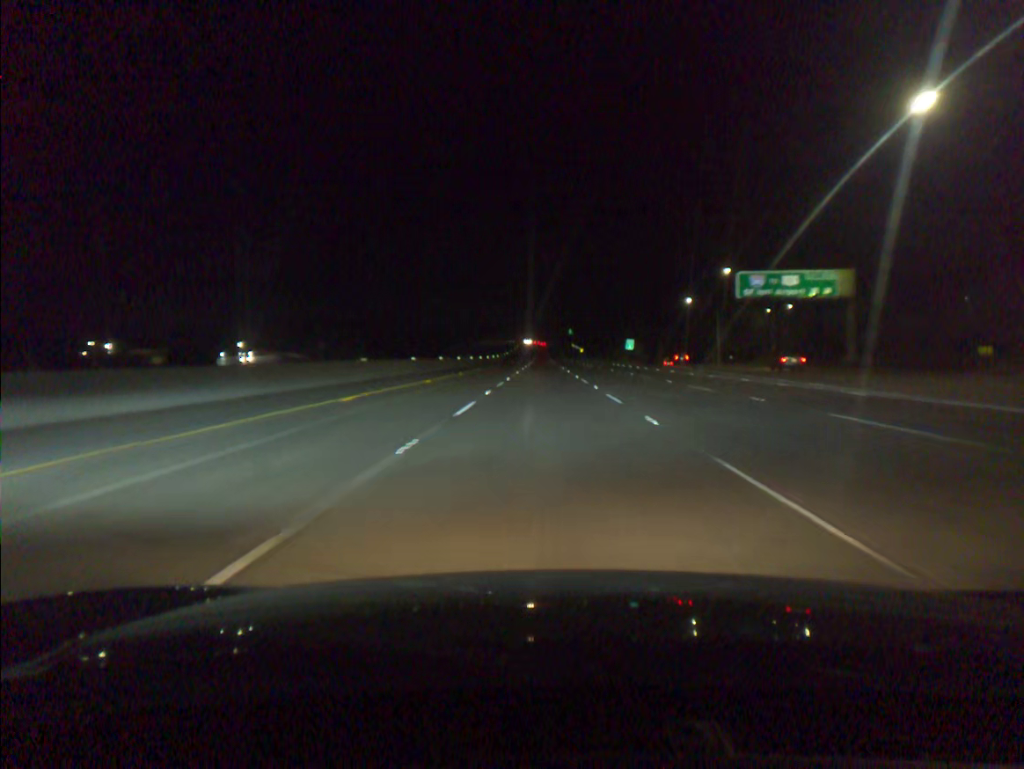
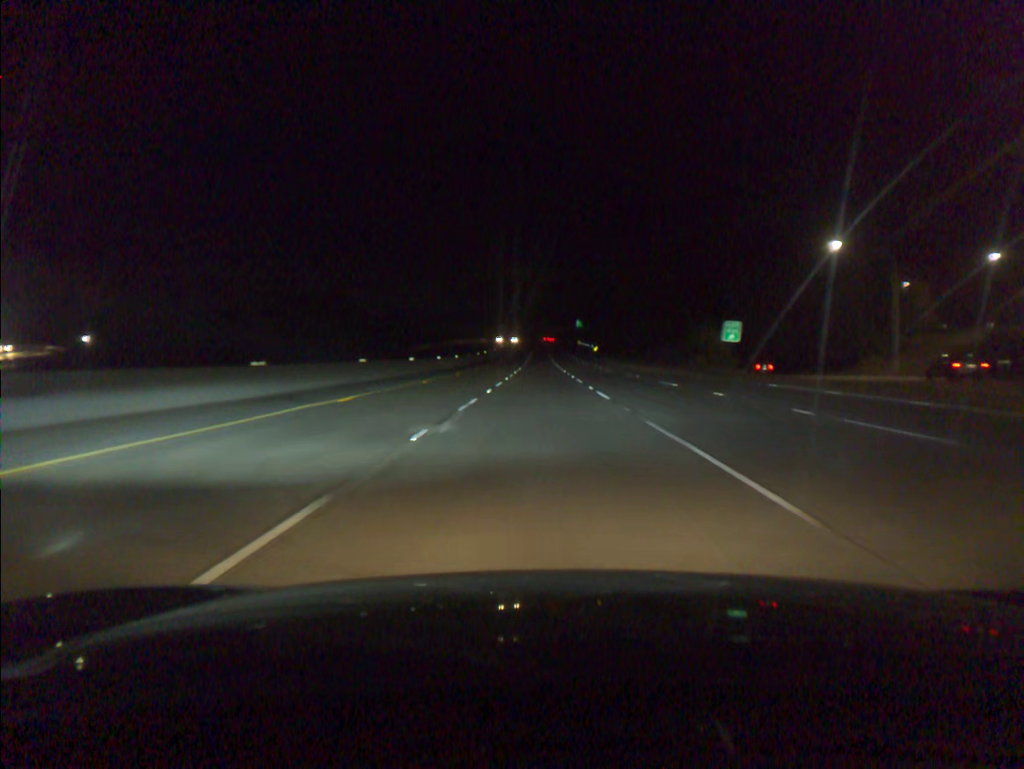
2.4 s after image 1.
(+0.2, +72.9) m; 0°
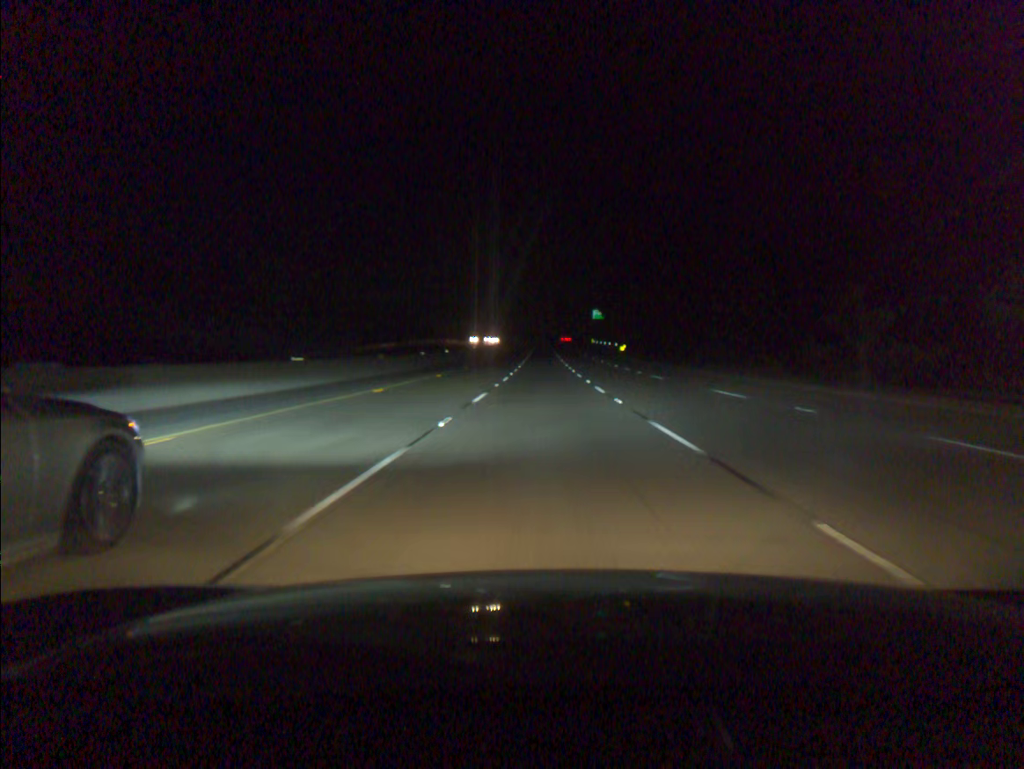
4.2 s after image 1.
(-0.1, +54.7) m; 0°
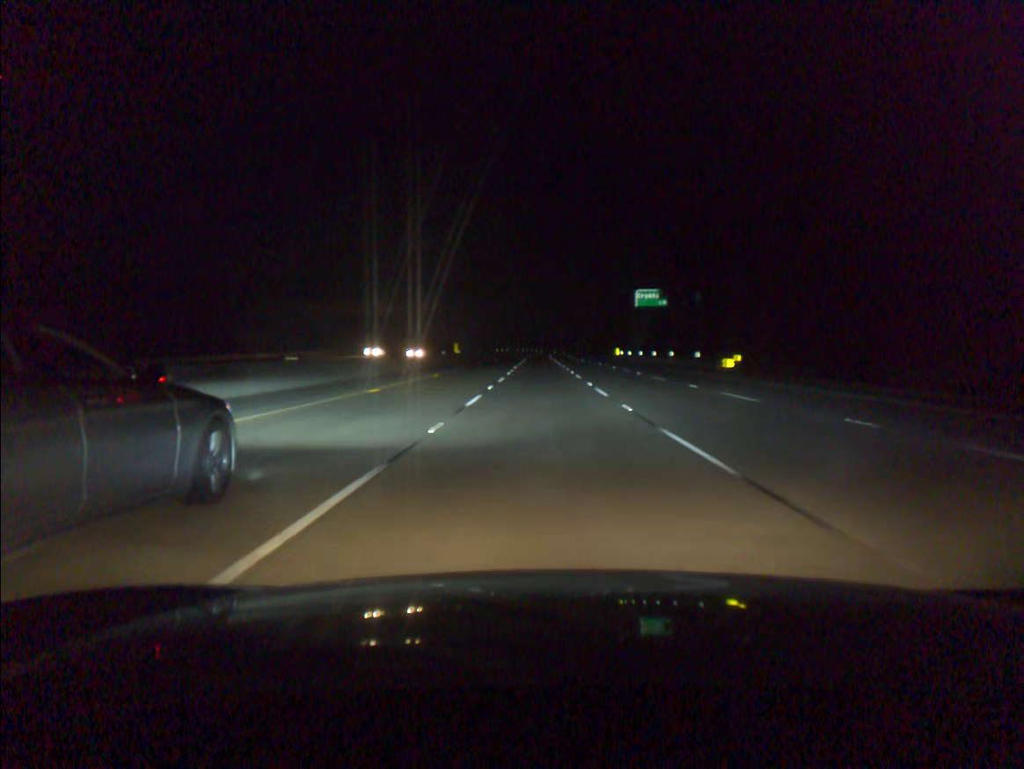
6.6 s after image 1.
(+0.2, +72.9) m; 0°
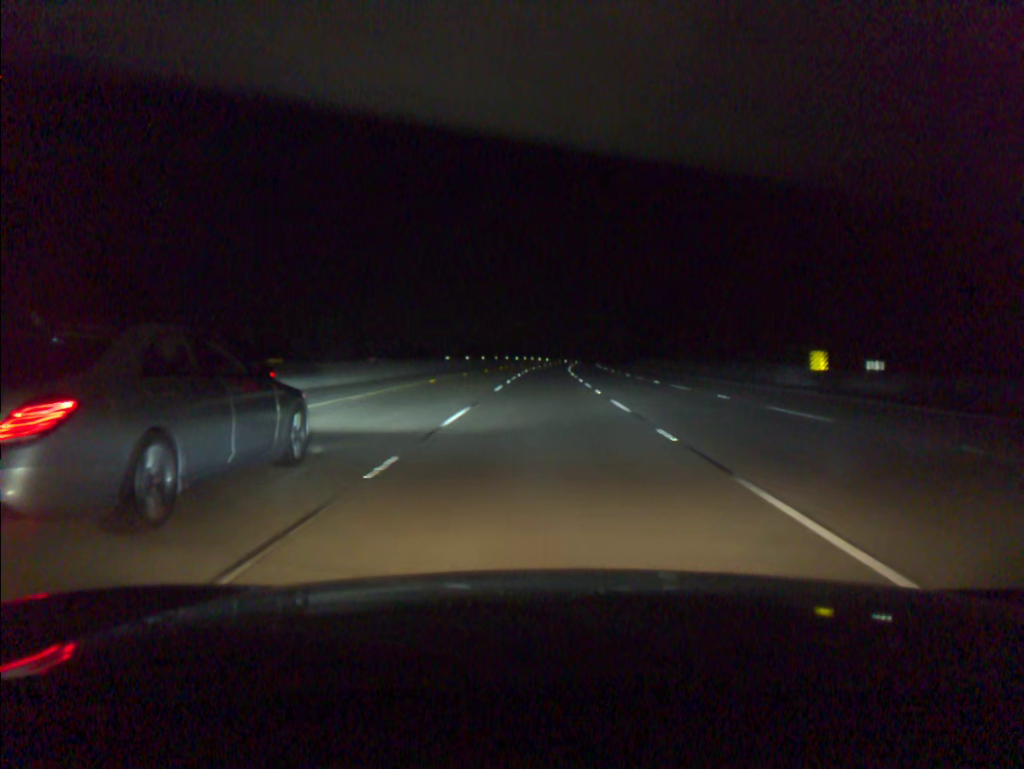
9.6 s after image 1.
(-0.1, +90.3) m; 0°
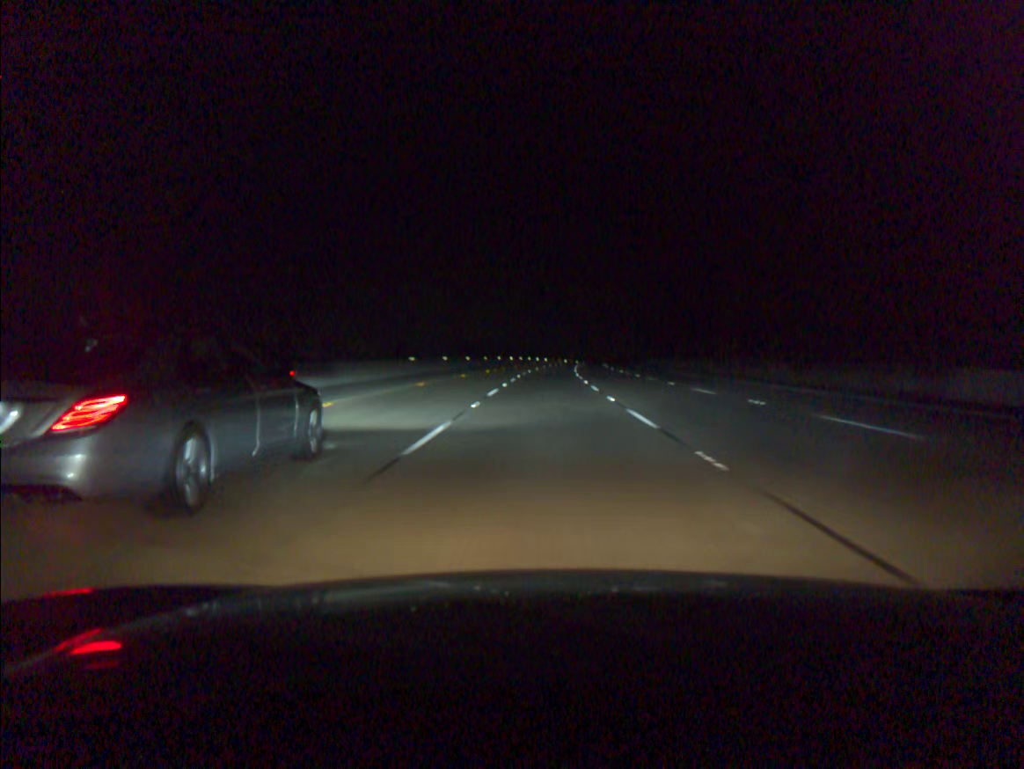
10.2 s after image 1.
(0.0, +18.1) m; 0°
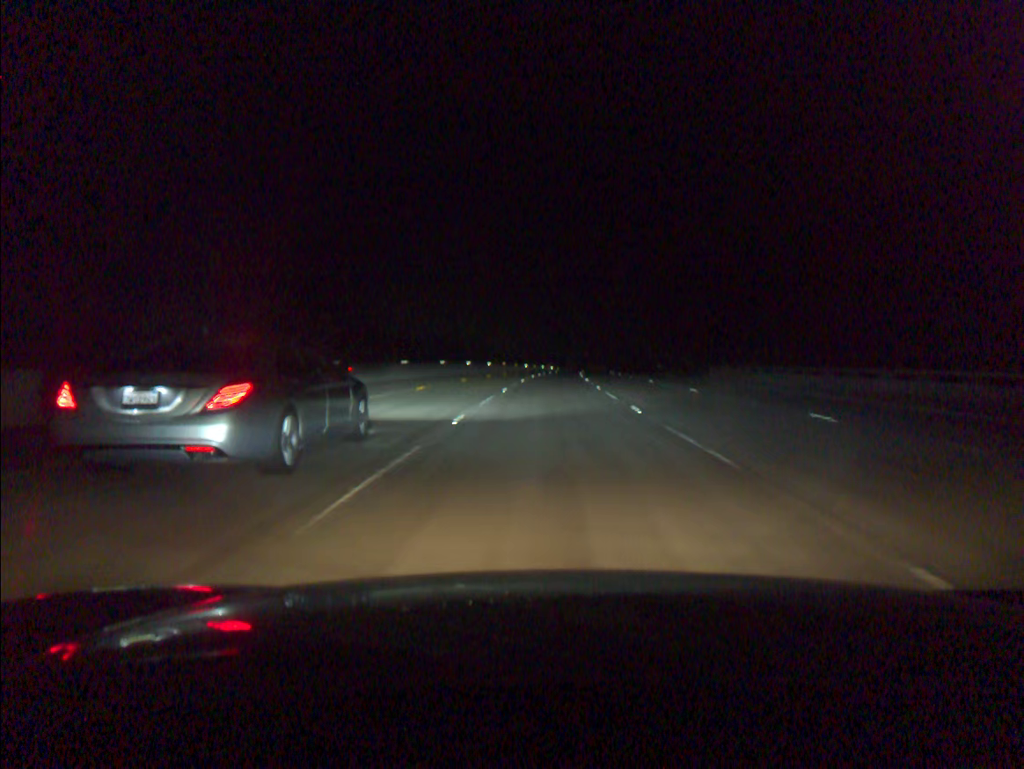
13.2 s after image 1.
(+2.0, +90.8) m; +3°
